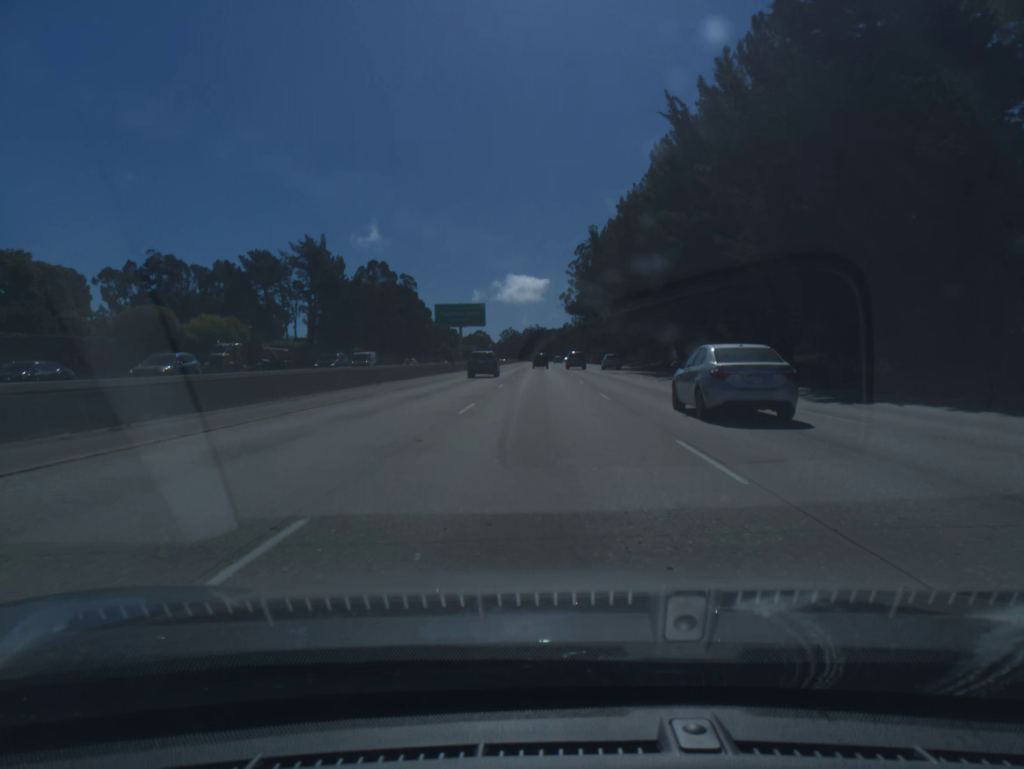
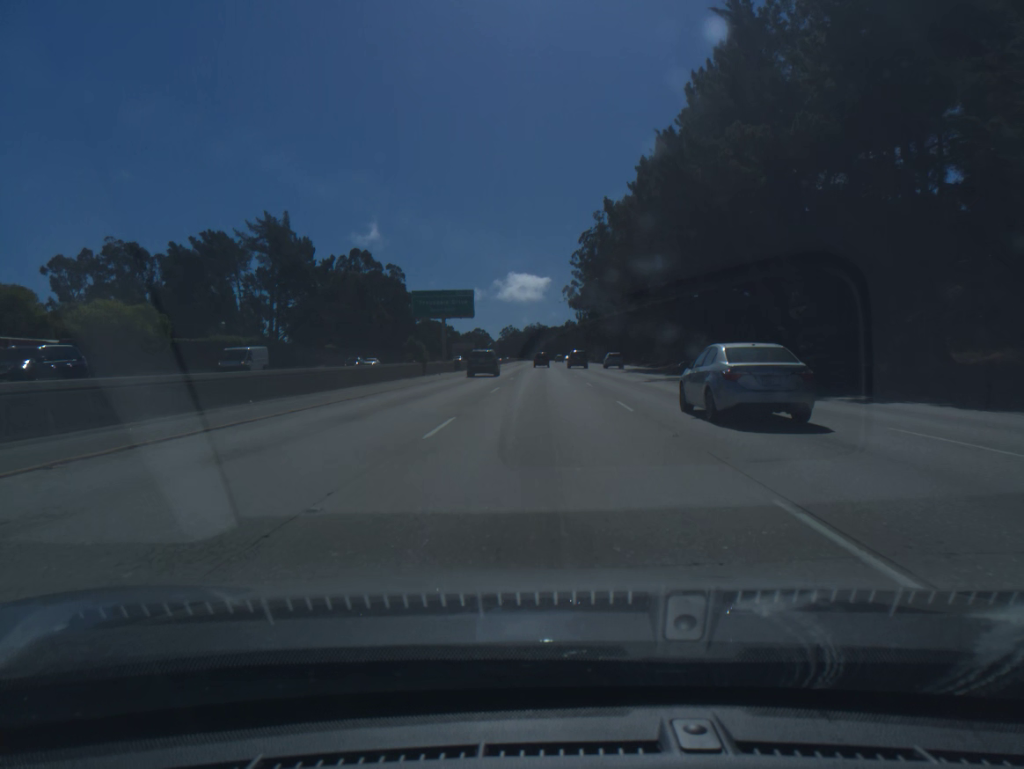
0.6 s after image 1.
(0.0, +19.6) m; 0°
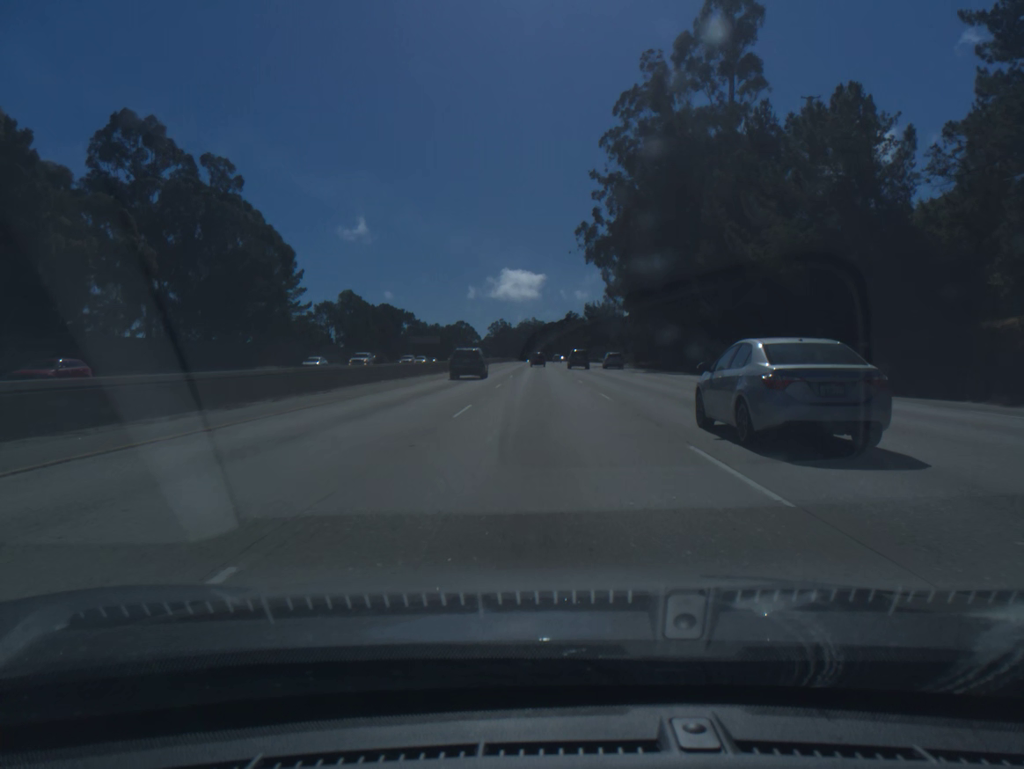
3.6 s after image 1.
(+0.3, +98.0) m; 0°
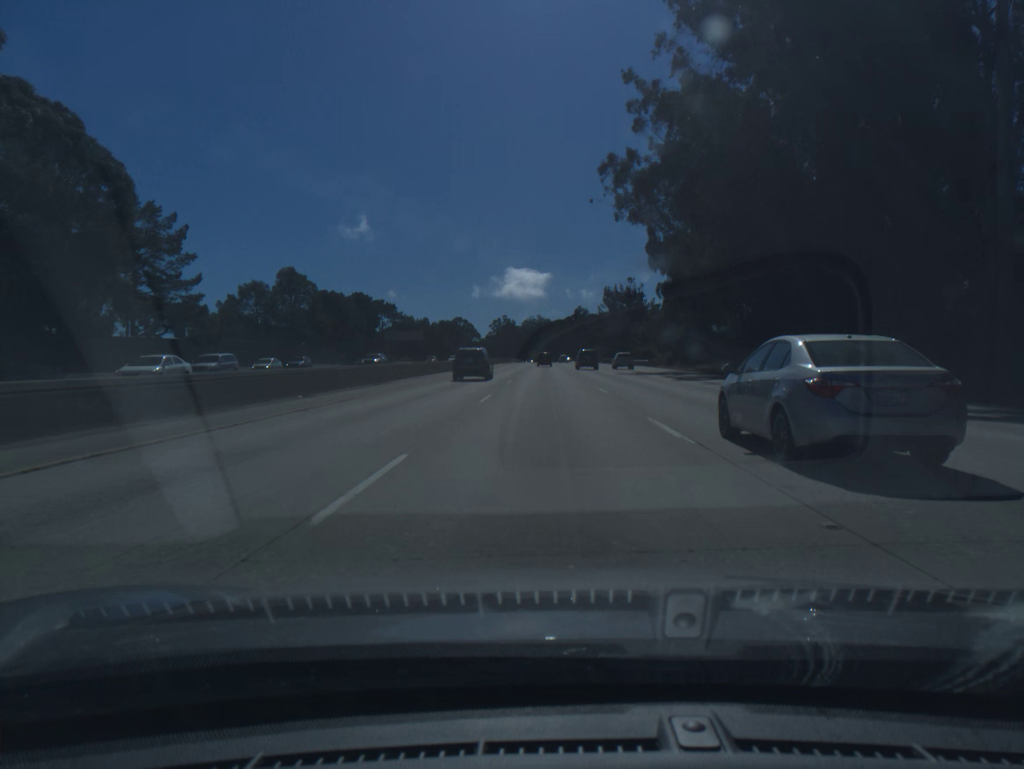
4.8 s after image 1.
(-0.1, +39.2) m; 0°
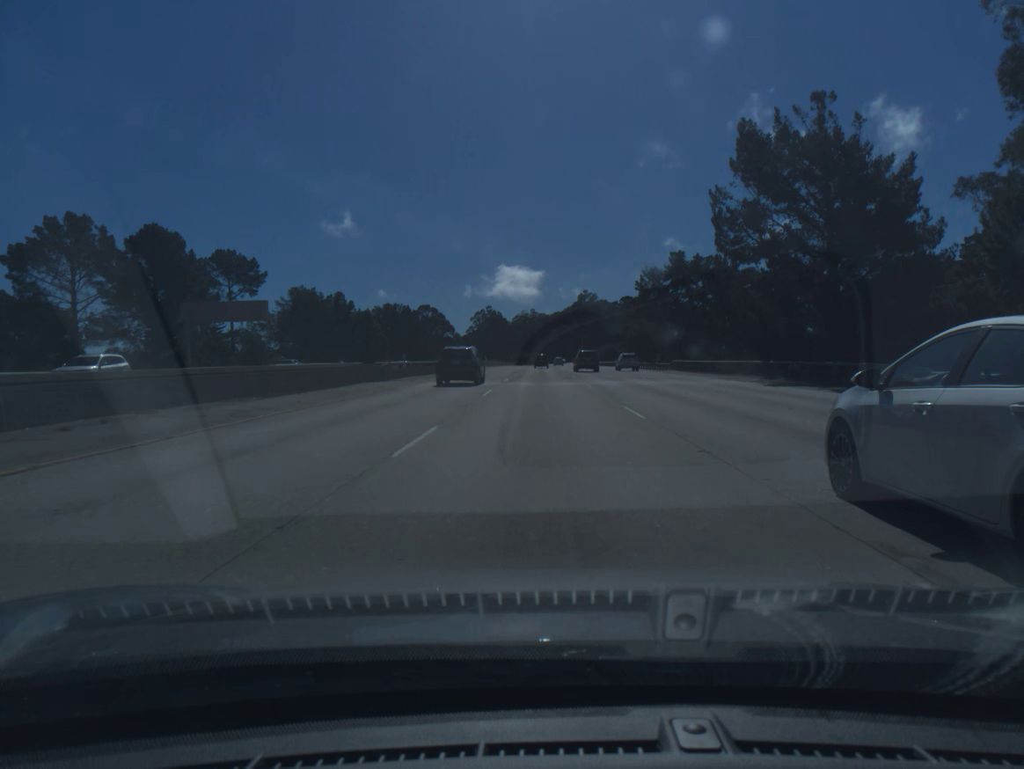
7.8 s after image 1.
(+0.4, +98.1) m; 0°
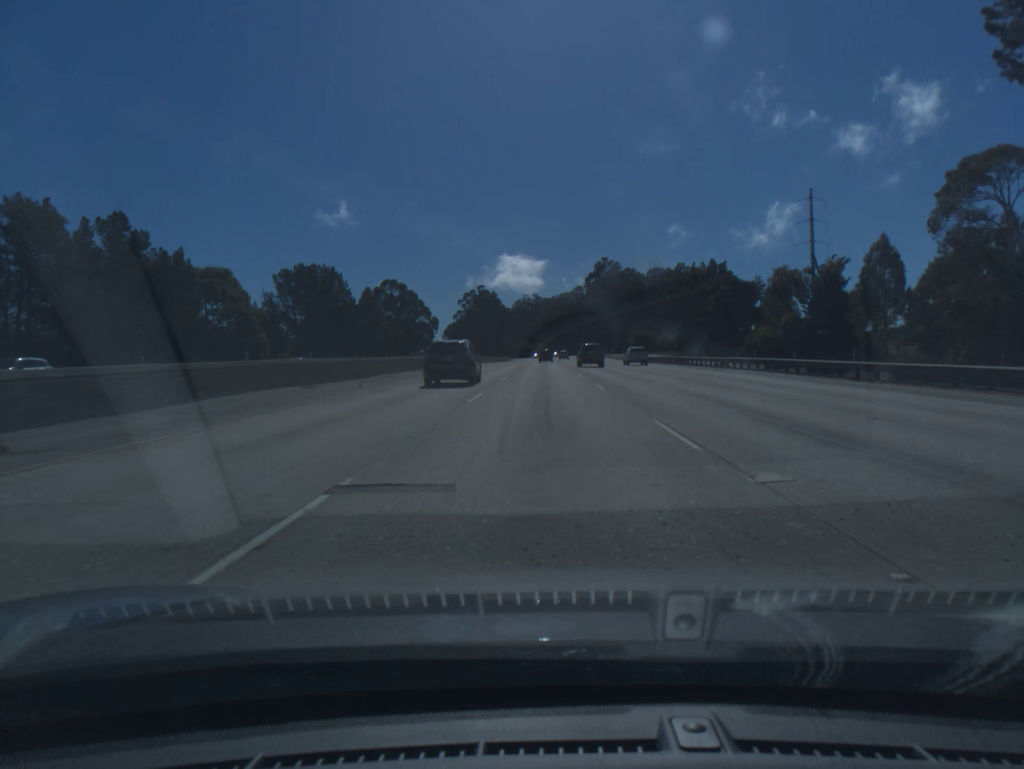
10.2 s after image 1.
(-0.1, +78.4) m; 0°
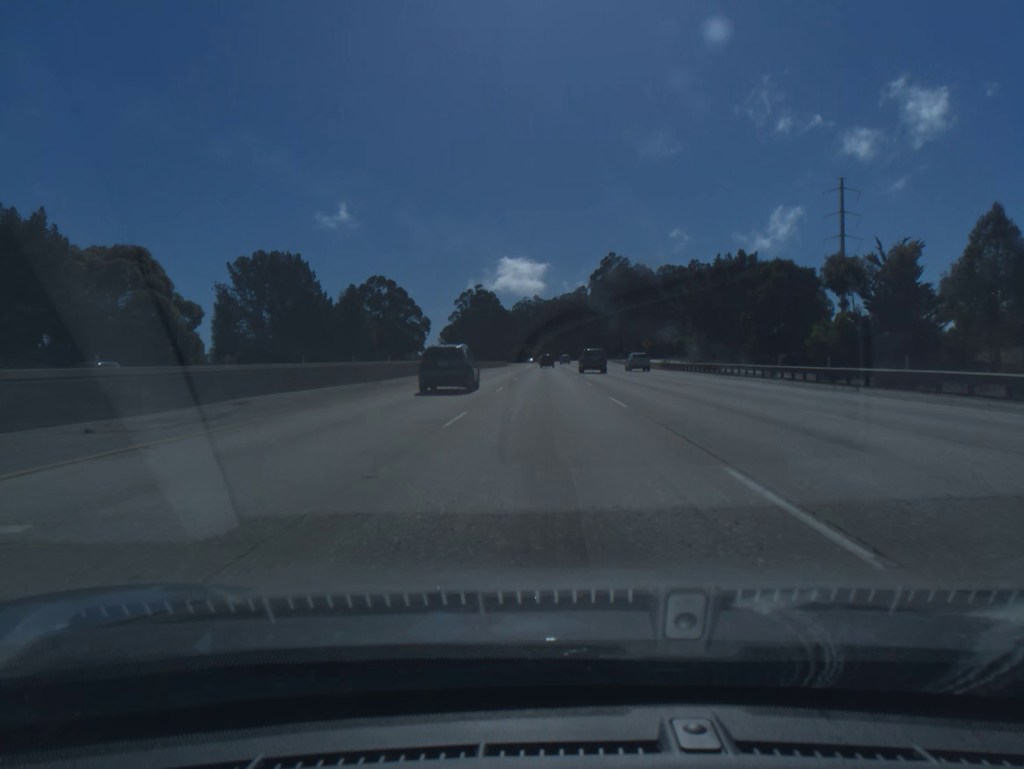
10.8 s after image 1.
(0.0, +19.6) m; 0°
